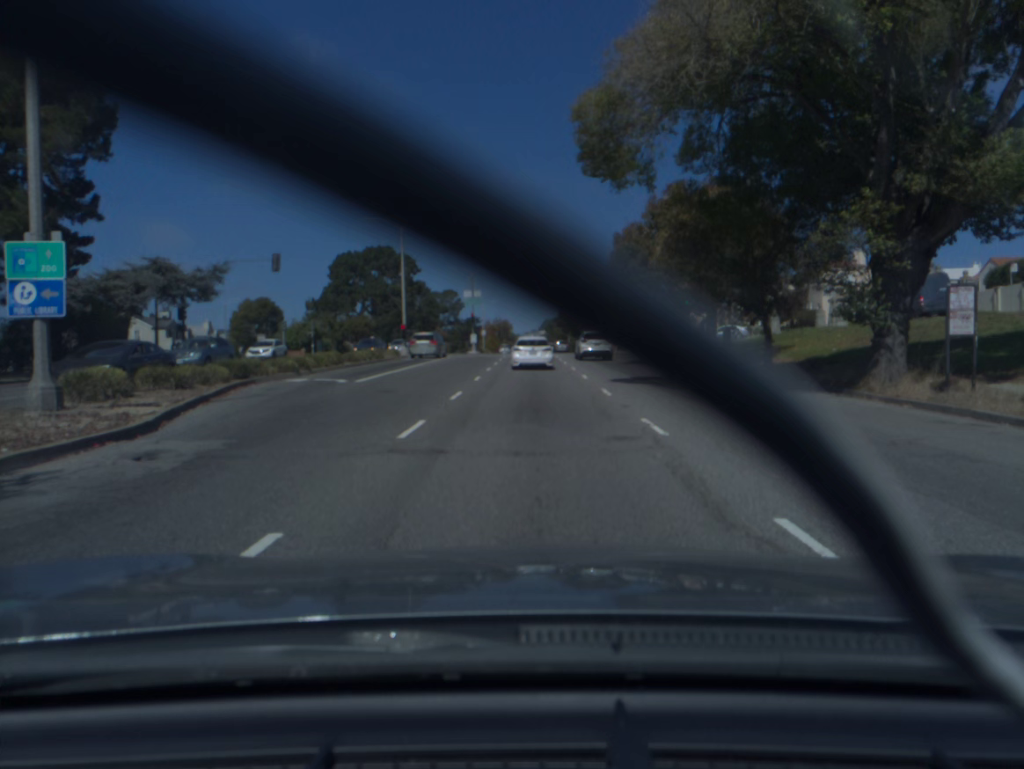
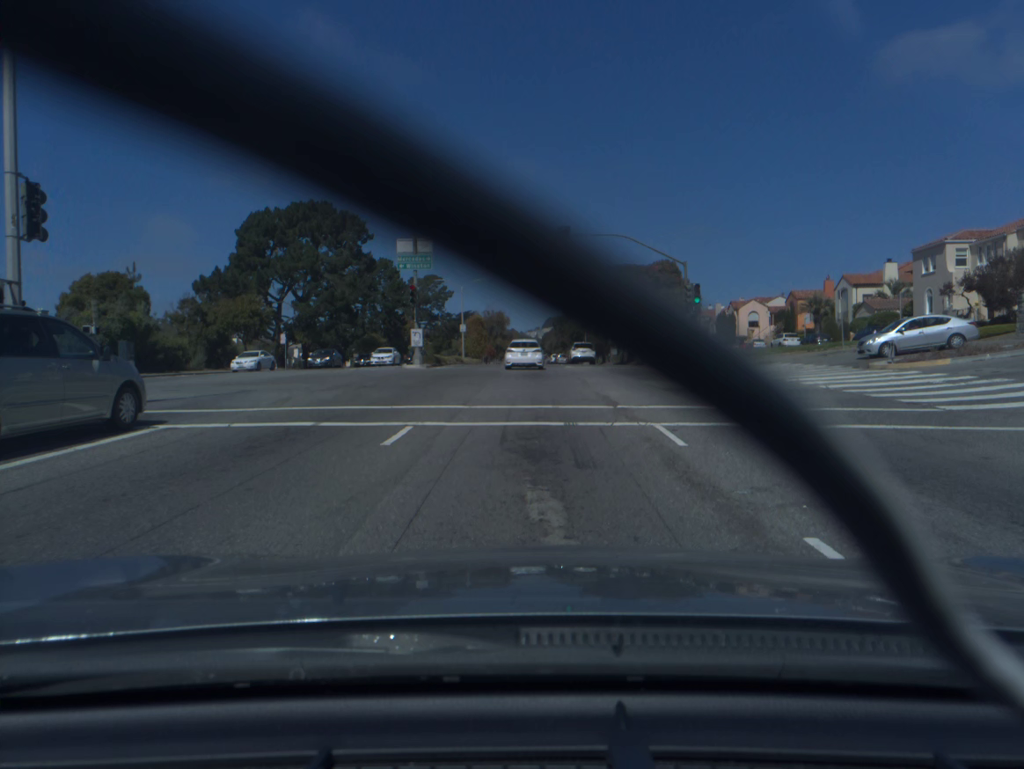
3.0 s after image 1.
(0.0, +43.2) m; 0°
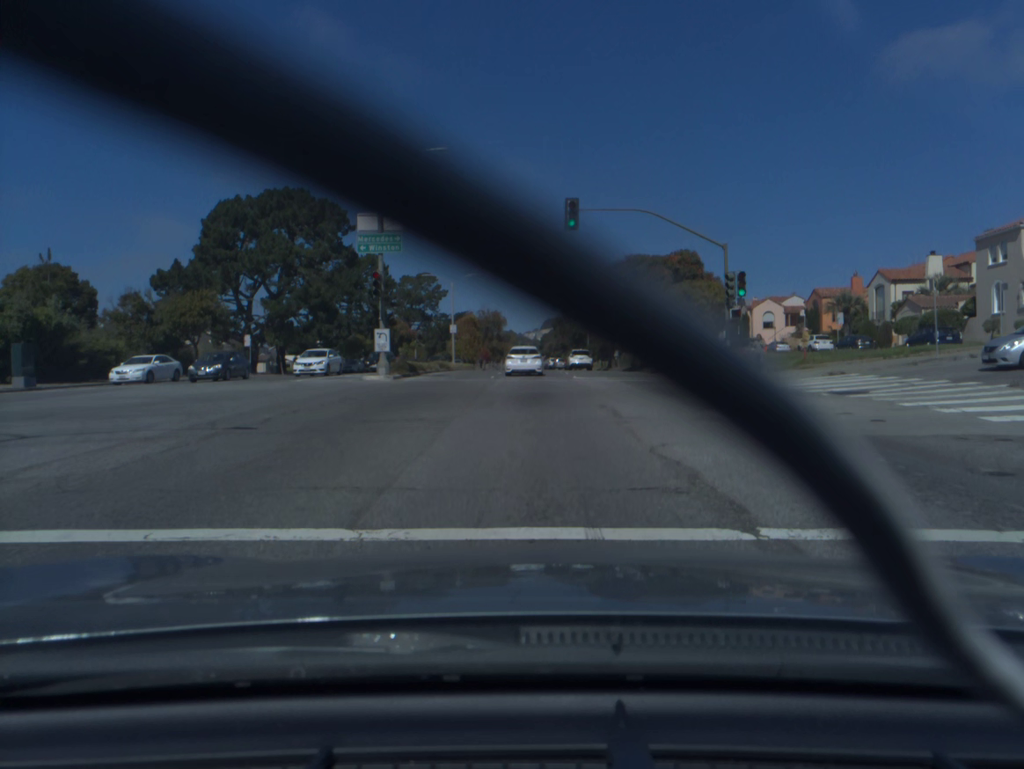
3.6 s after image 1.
(0.0, +9.2) m; 0°
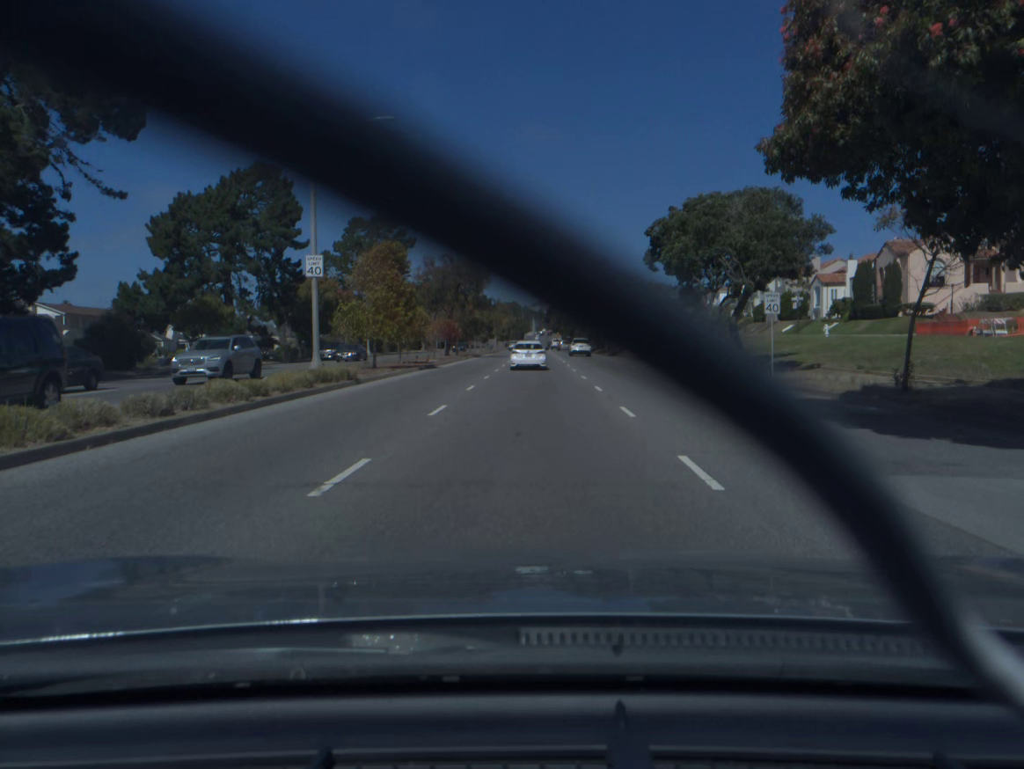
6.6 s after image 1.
(+0.1, +48.0) m; -1°
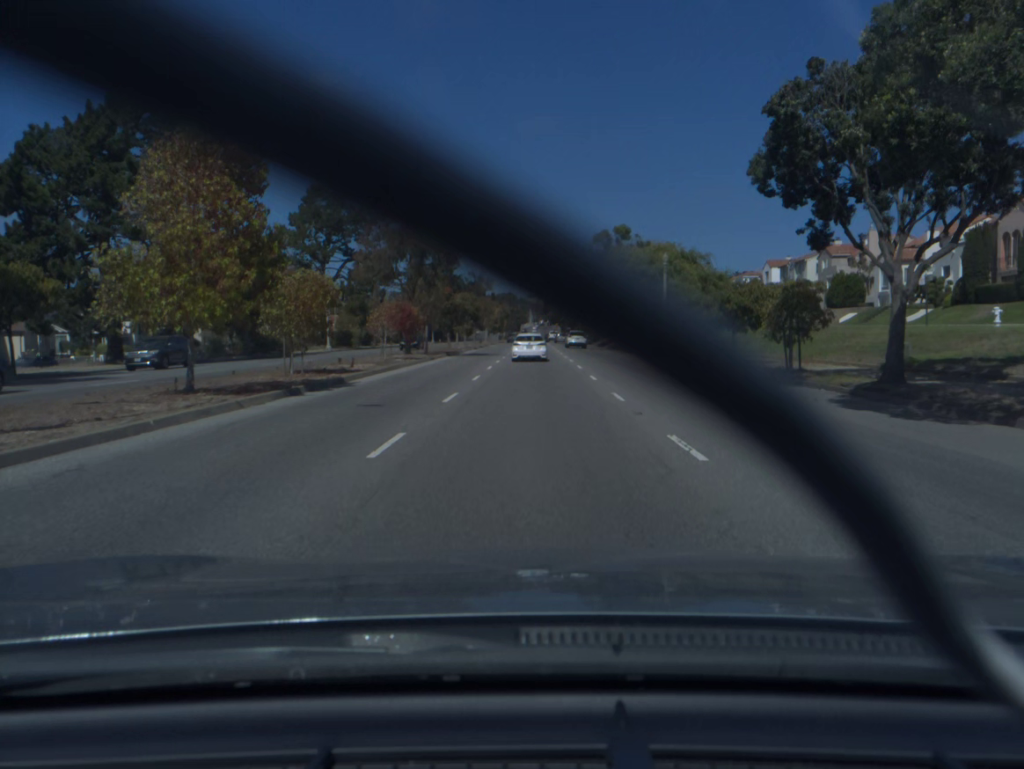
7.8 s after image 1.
(+0.1, +20.0) m; 0°
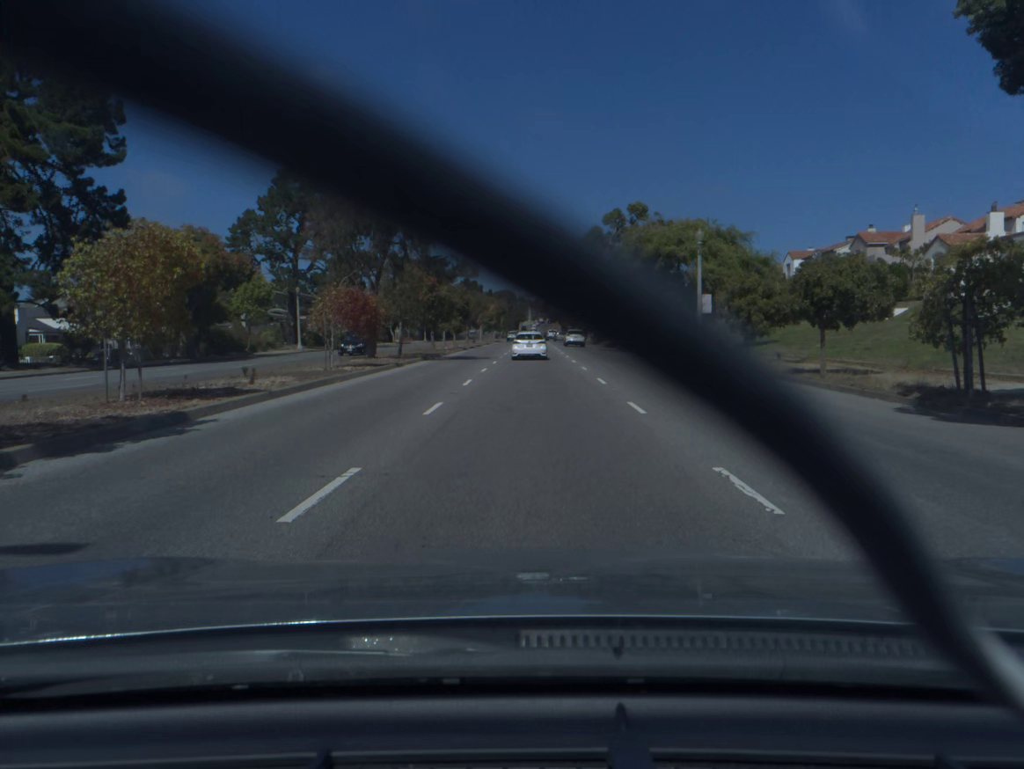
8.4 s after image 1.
(0.0, +10.2) m; 0°
